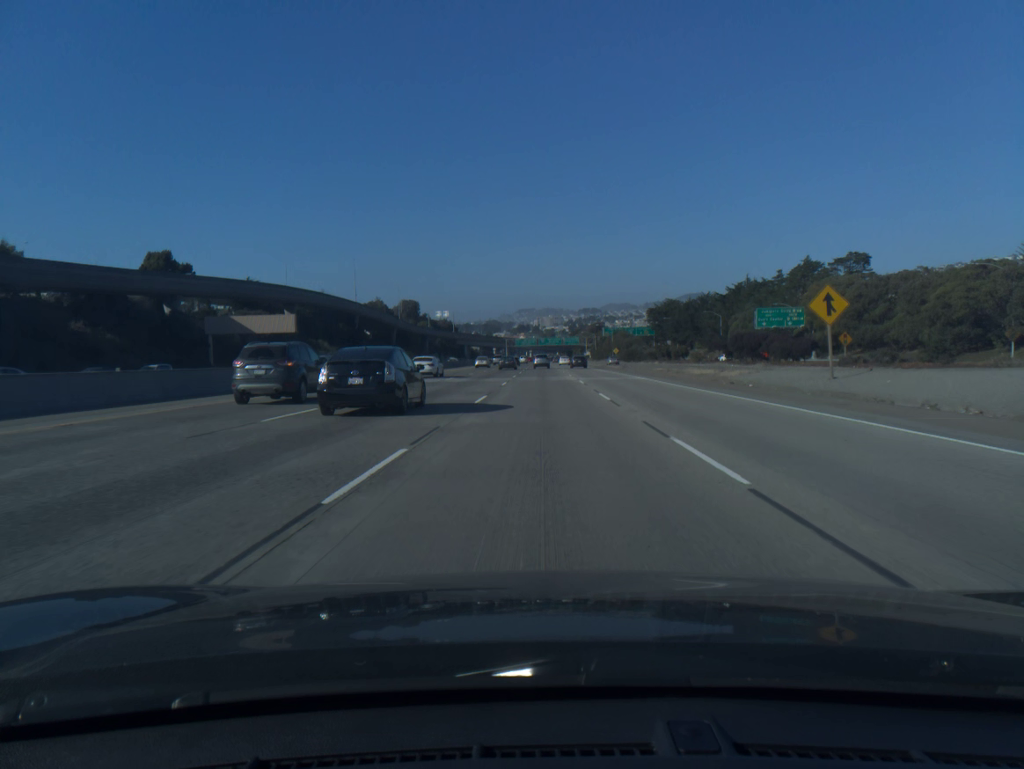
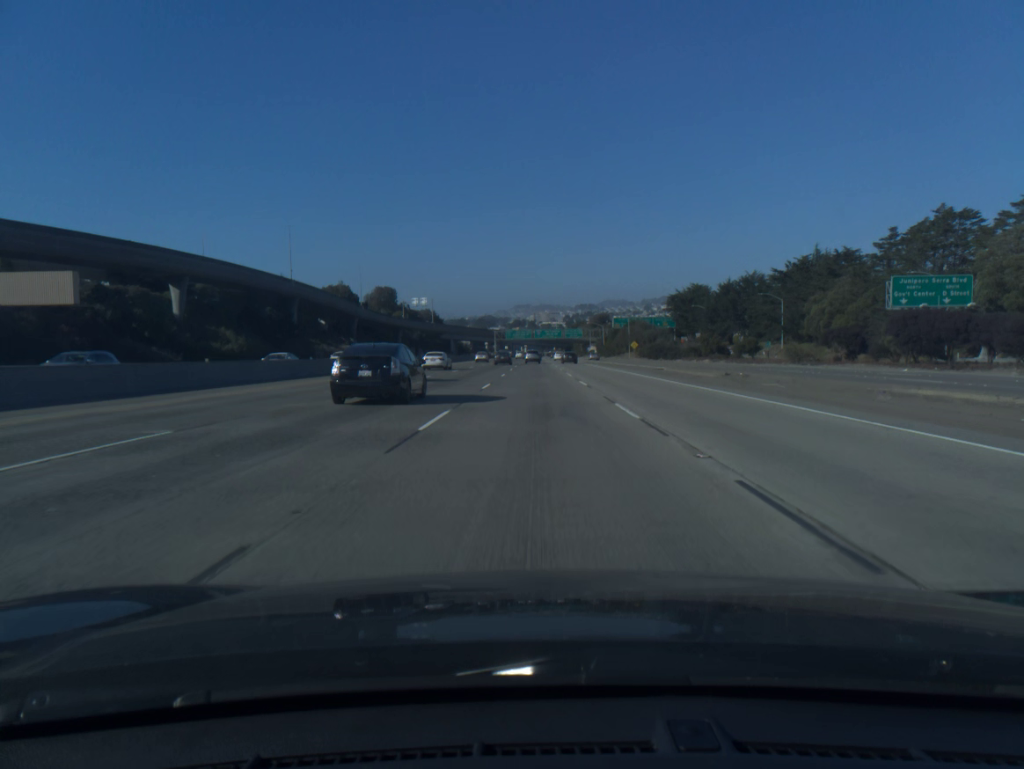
(+0.2, +51.2) m; 0°
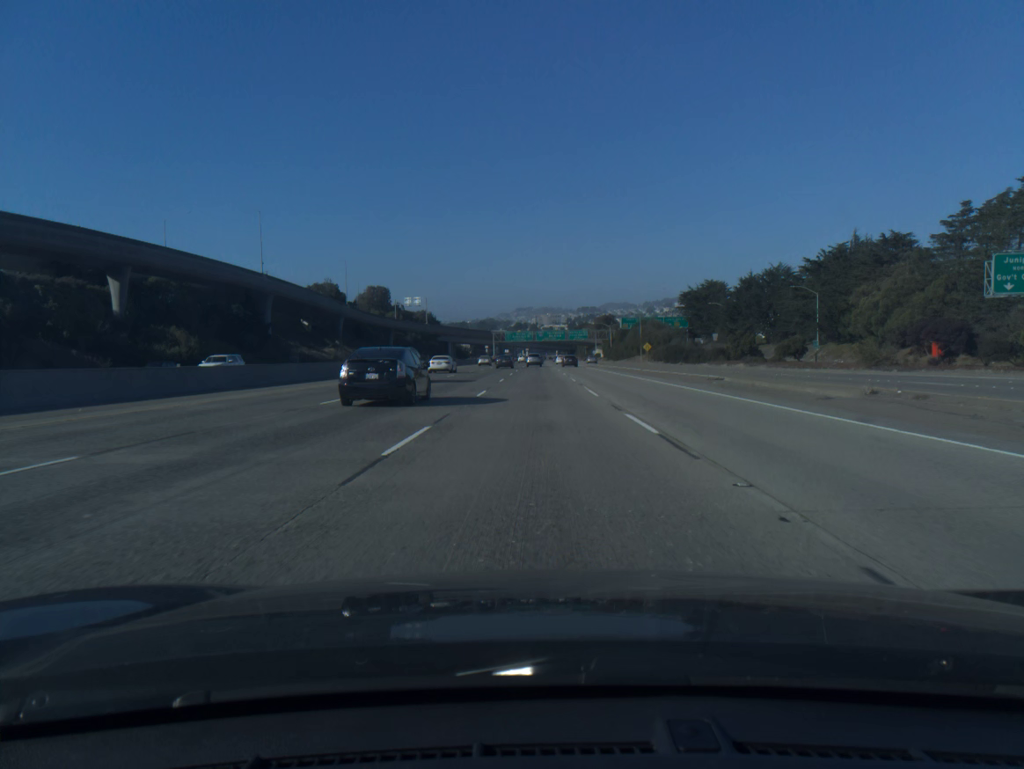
(0.0, +17.0) m; 0°
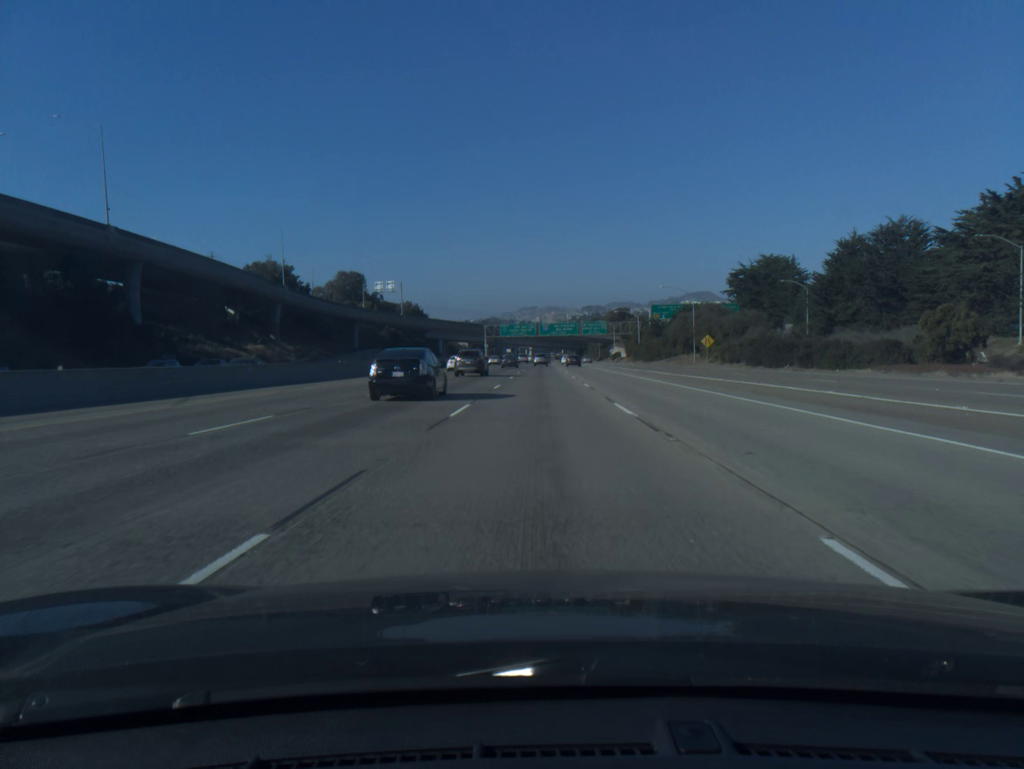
(-0.1, +51.0) m; 0°
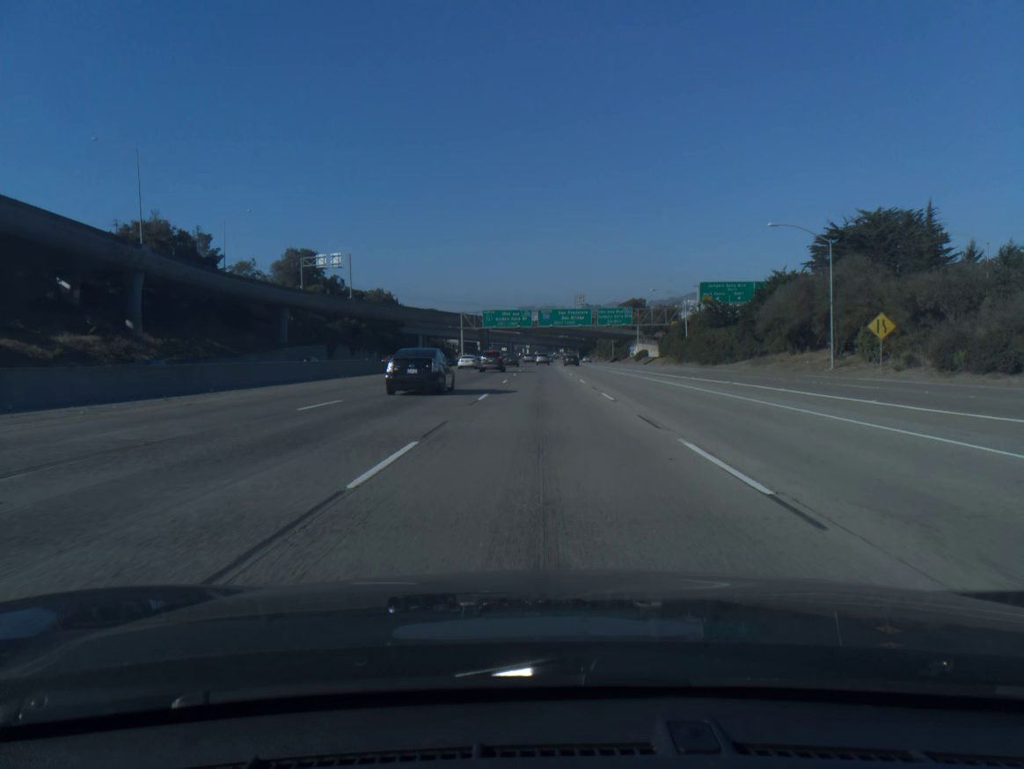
(0.0, +51.1) m; 0°
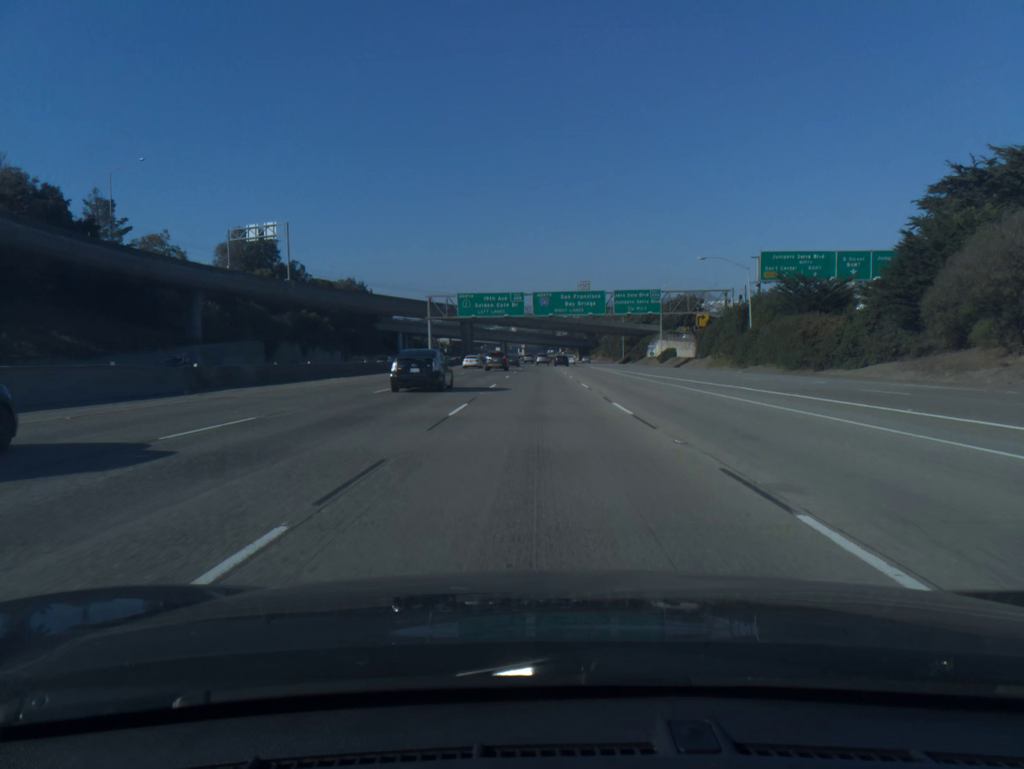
(+0.1, +34.0) m; 0°
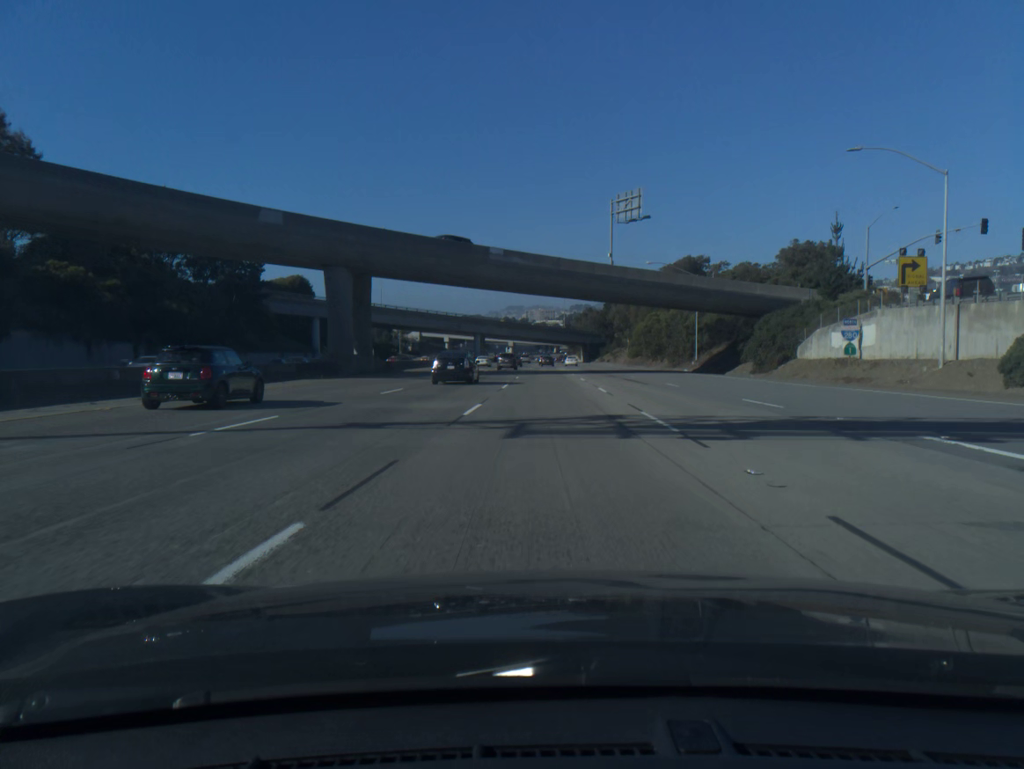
(+0.2, +85.1) m; +1°
